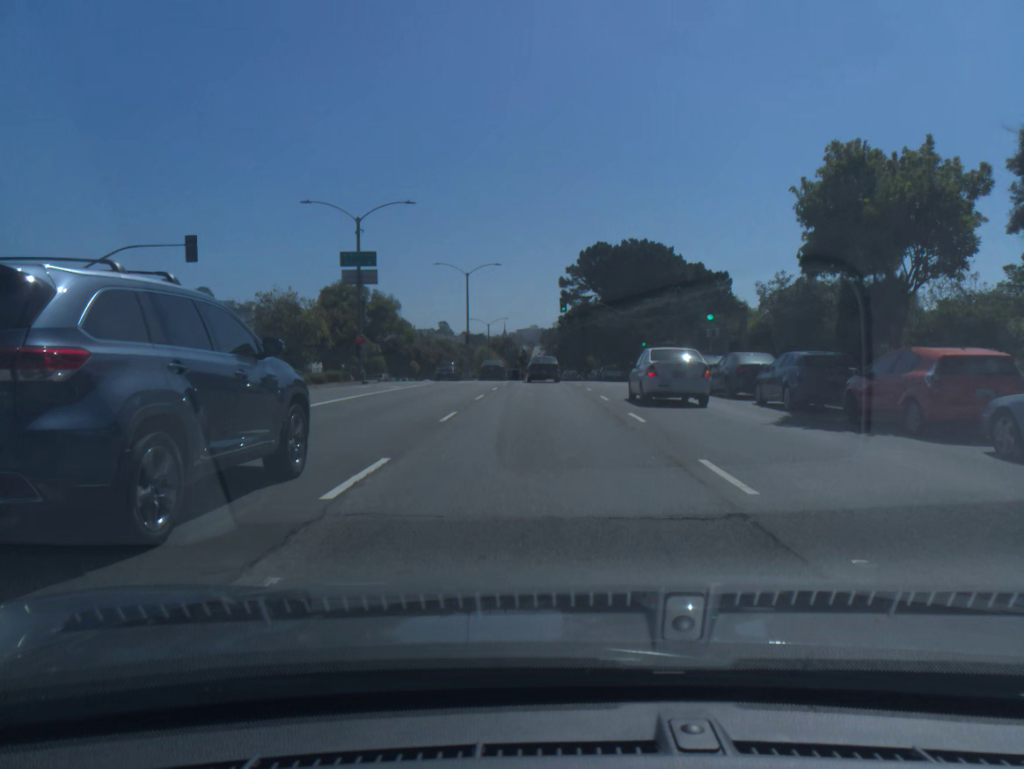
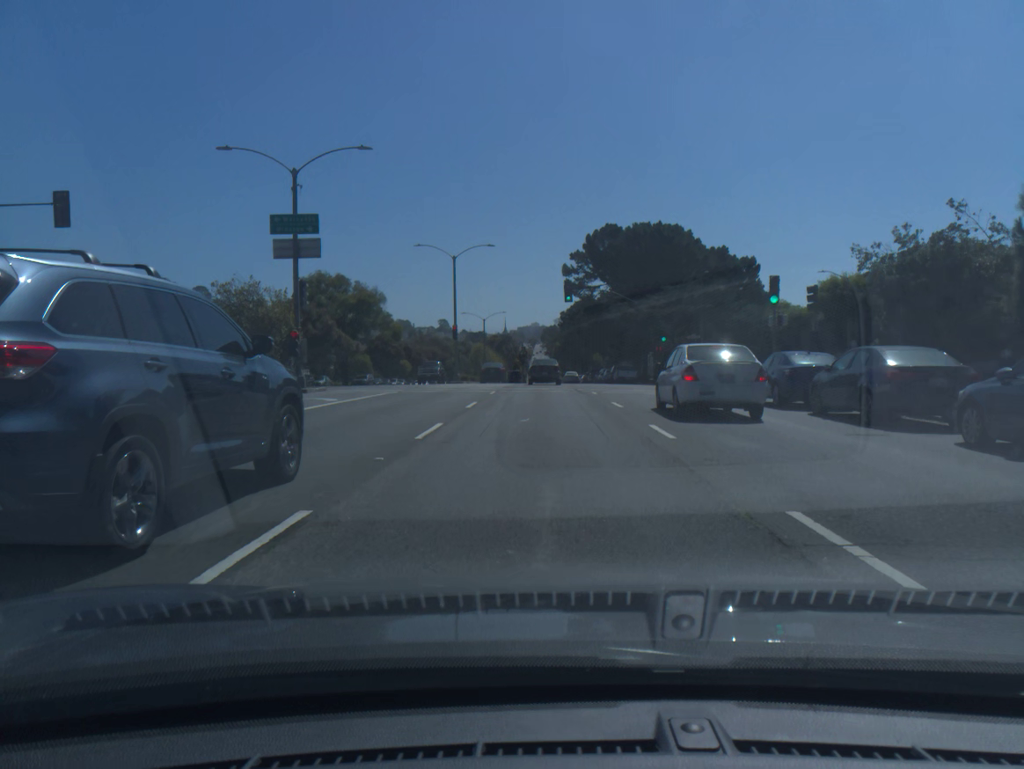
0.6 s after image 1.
(0.0, +10.5) m; 0°
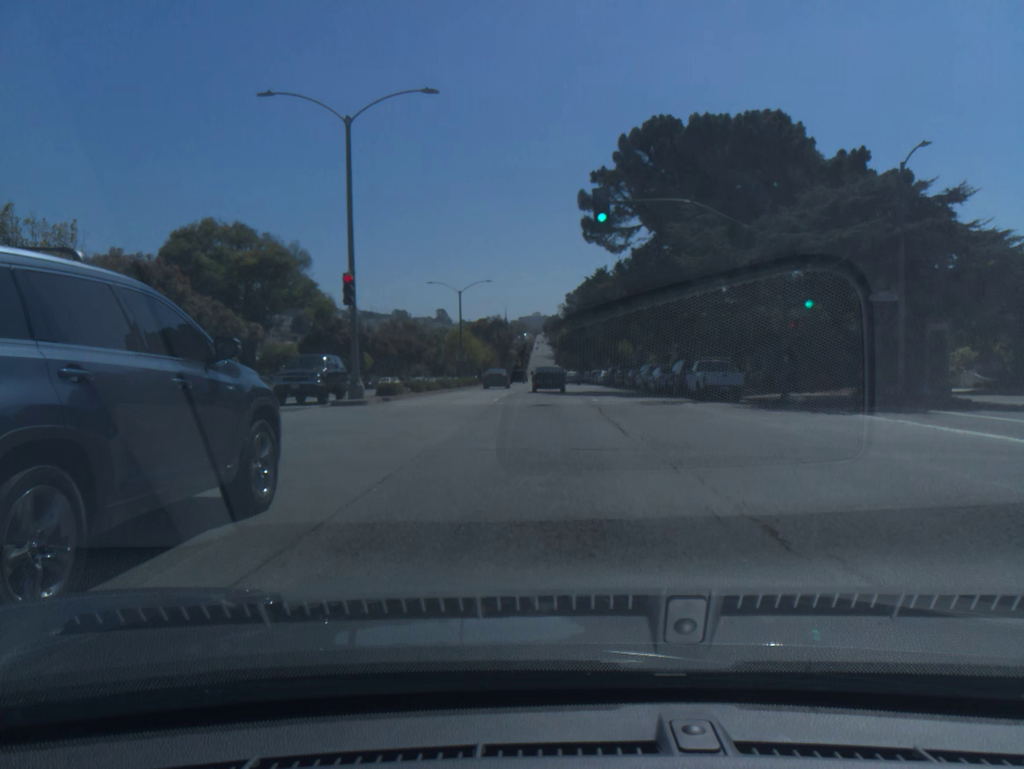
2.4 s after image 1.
(0.0, +31.6) m; 0°
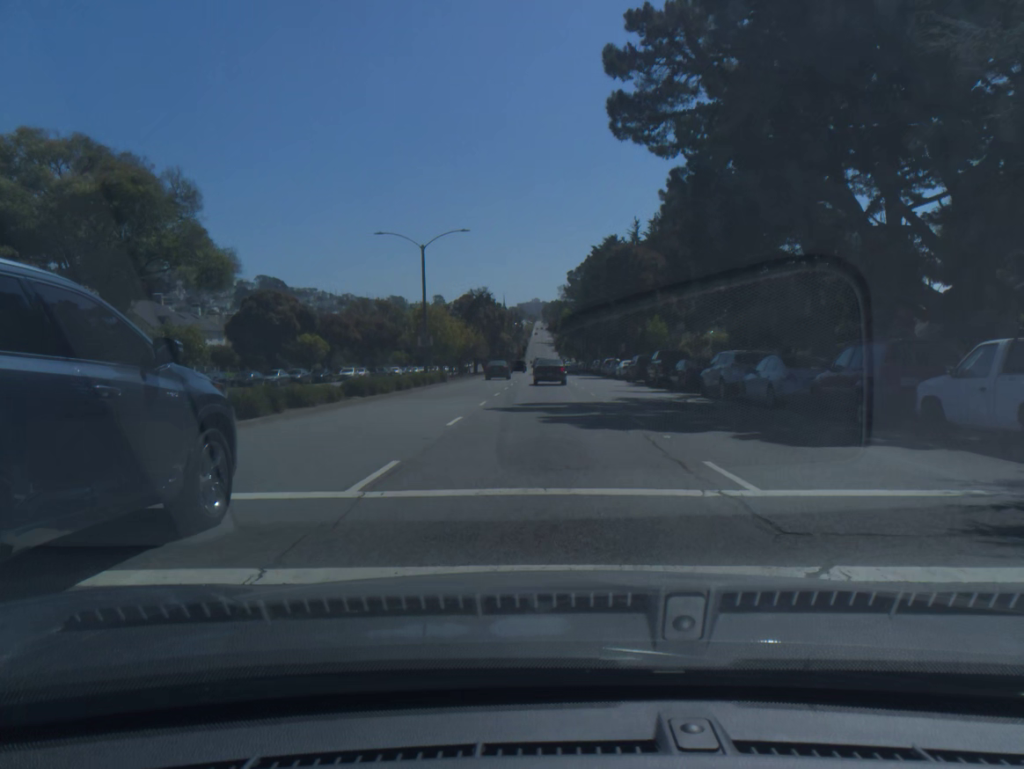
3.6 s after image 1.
(0.0, +21.3) m; 0°
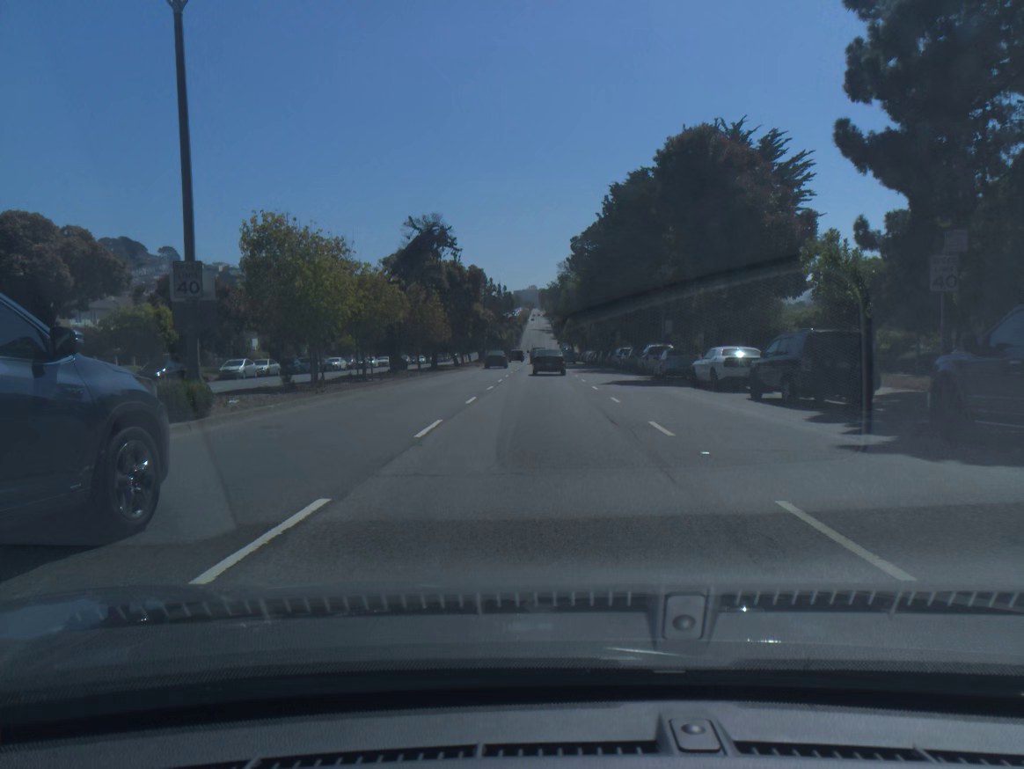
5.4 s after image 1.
(0.0, +32.4) m; 0°
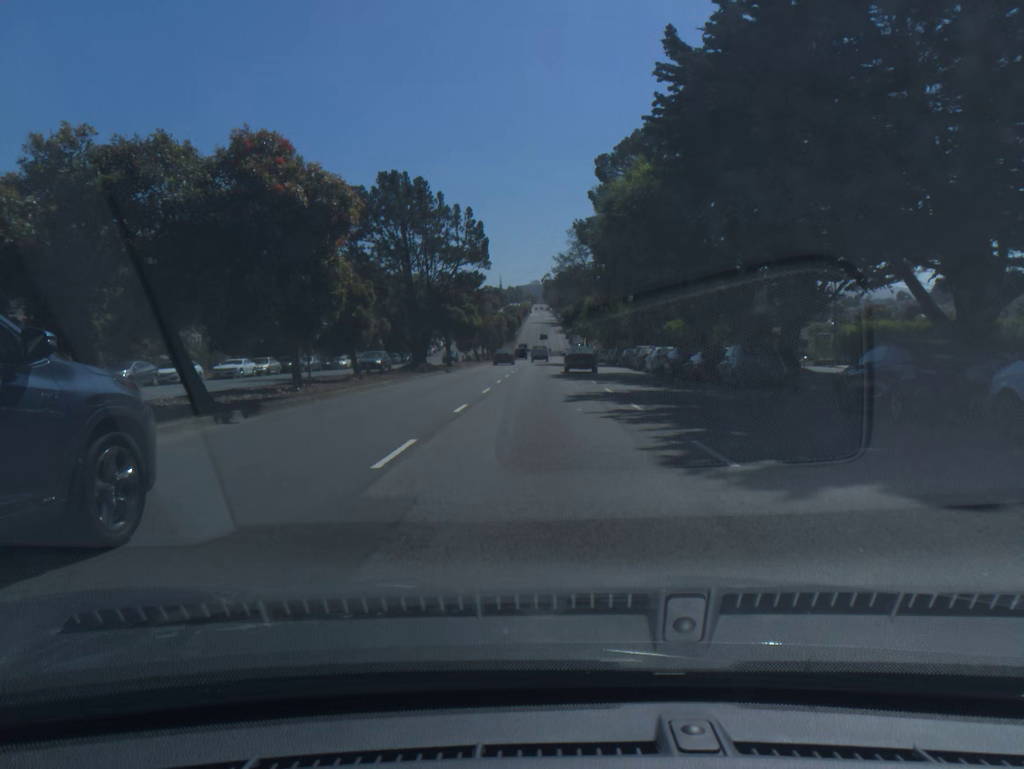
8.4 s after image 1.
(-0.1, +54.9) m; 0°
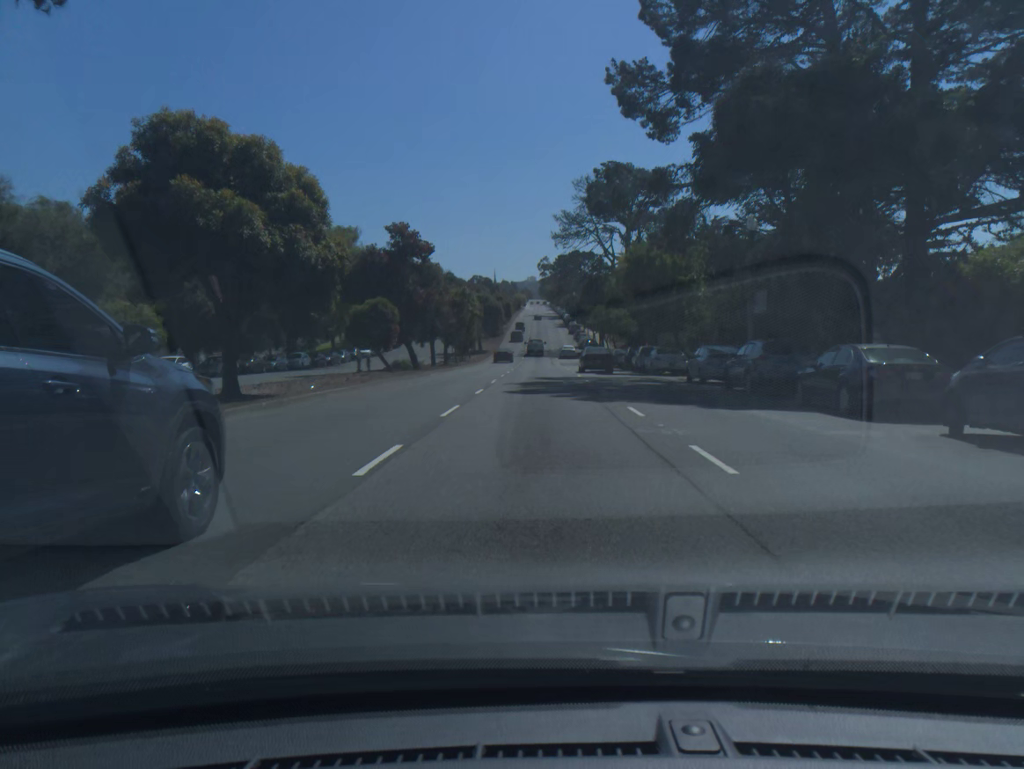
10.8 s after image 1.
(+0.2, +44.5) m; 0°
